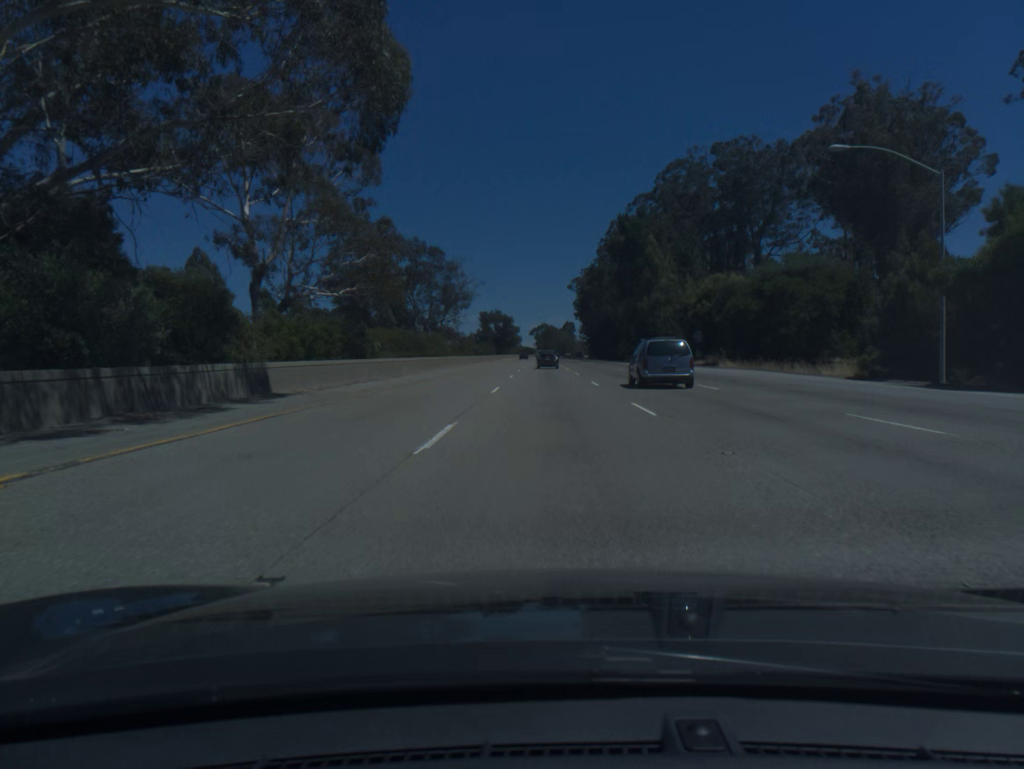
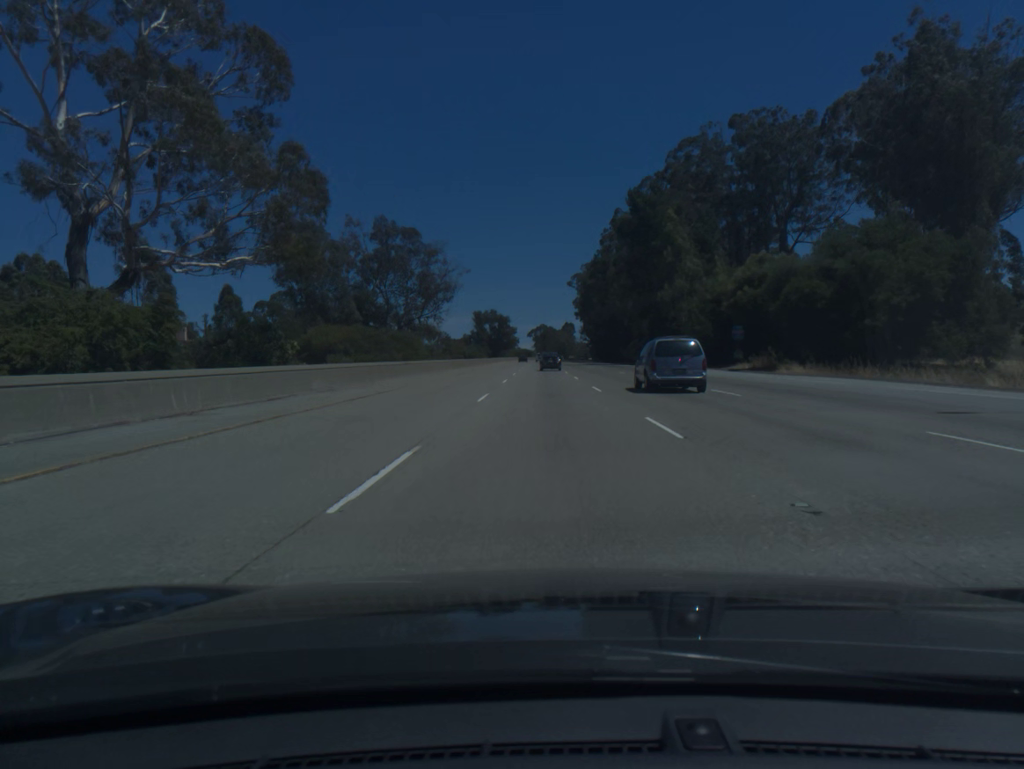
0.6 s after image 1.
(0.0, +18.1) m; 0°
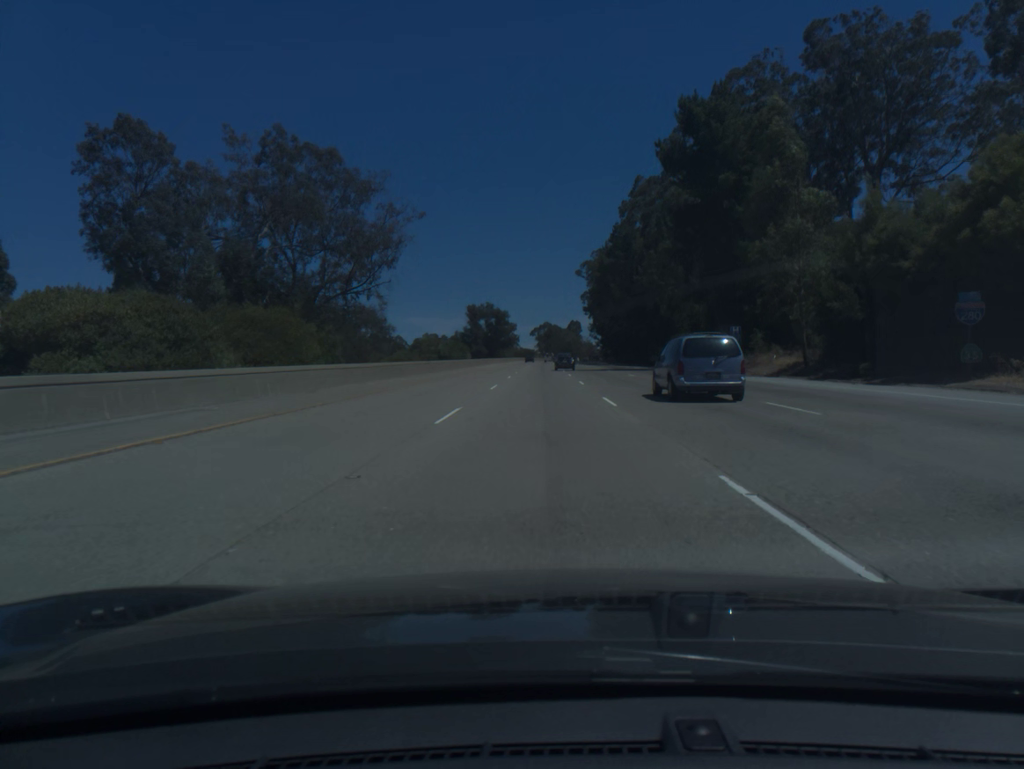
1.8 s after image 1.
(-0.1, +36.5) m; 0°
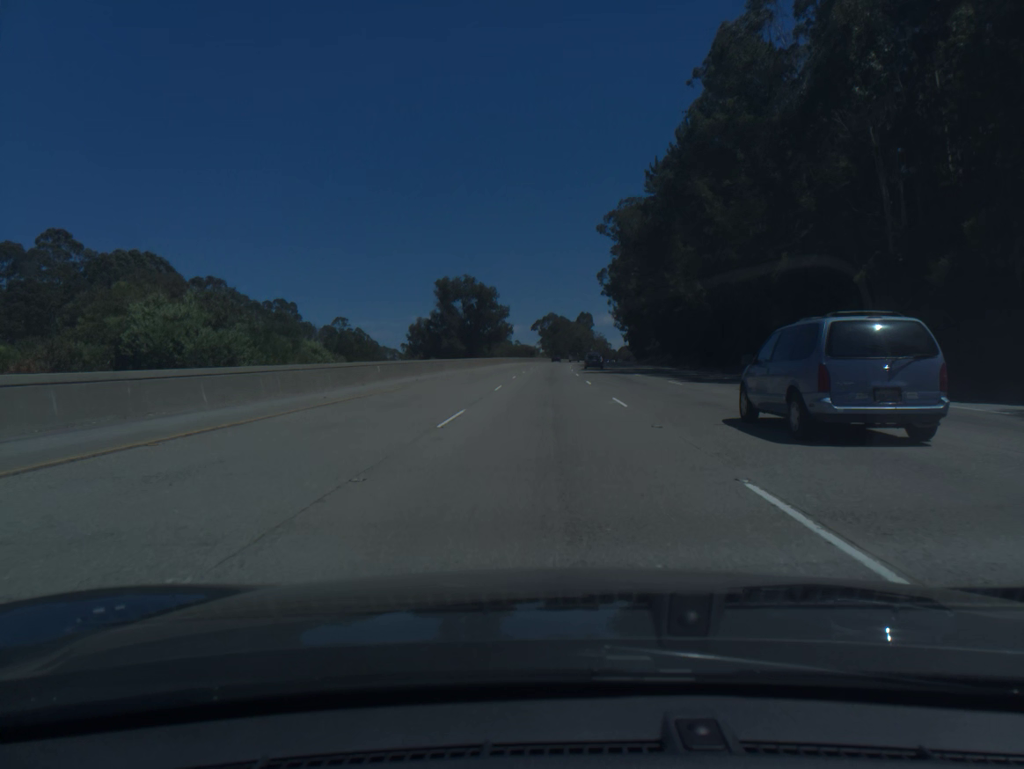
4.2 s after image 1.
(-0.5, +73.3) m; 0°
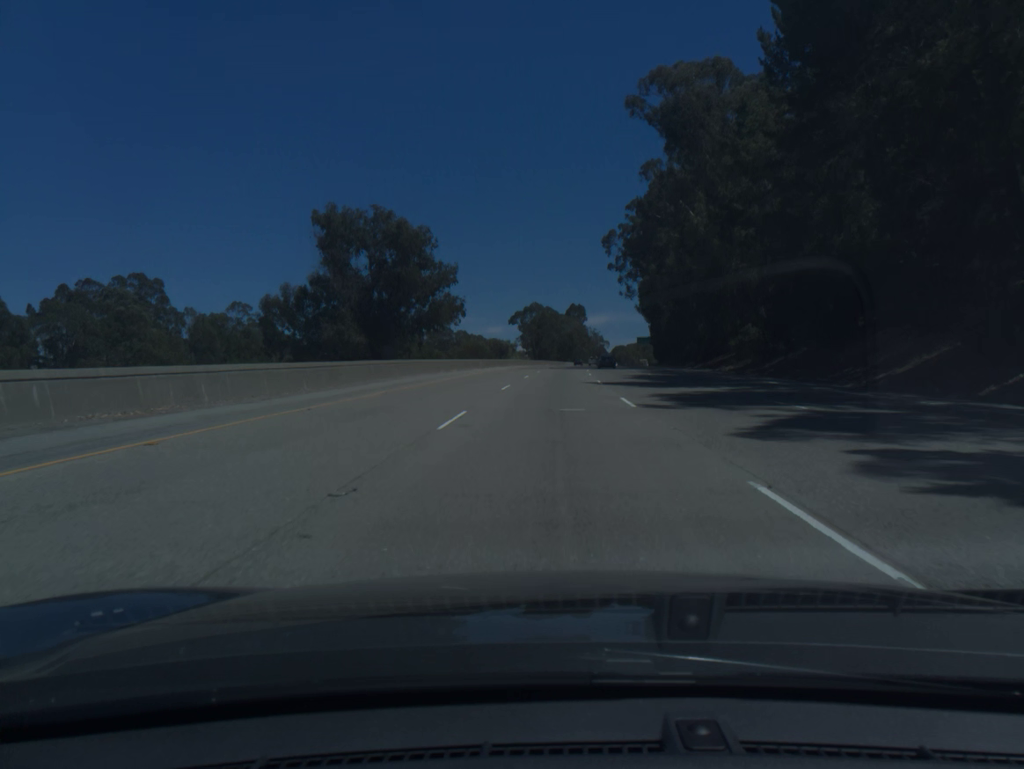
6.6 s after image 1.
(+0.5, +73.2) m; +1°
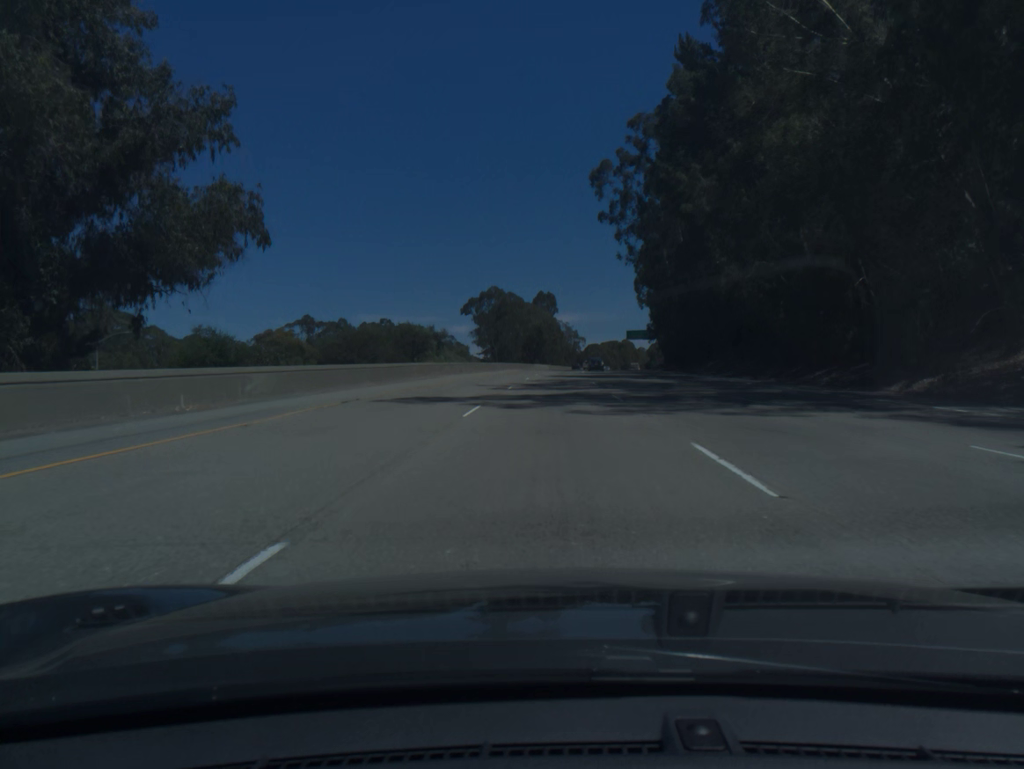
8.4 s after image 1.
(+1.1, +55.0) m; +2°
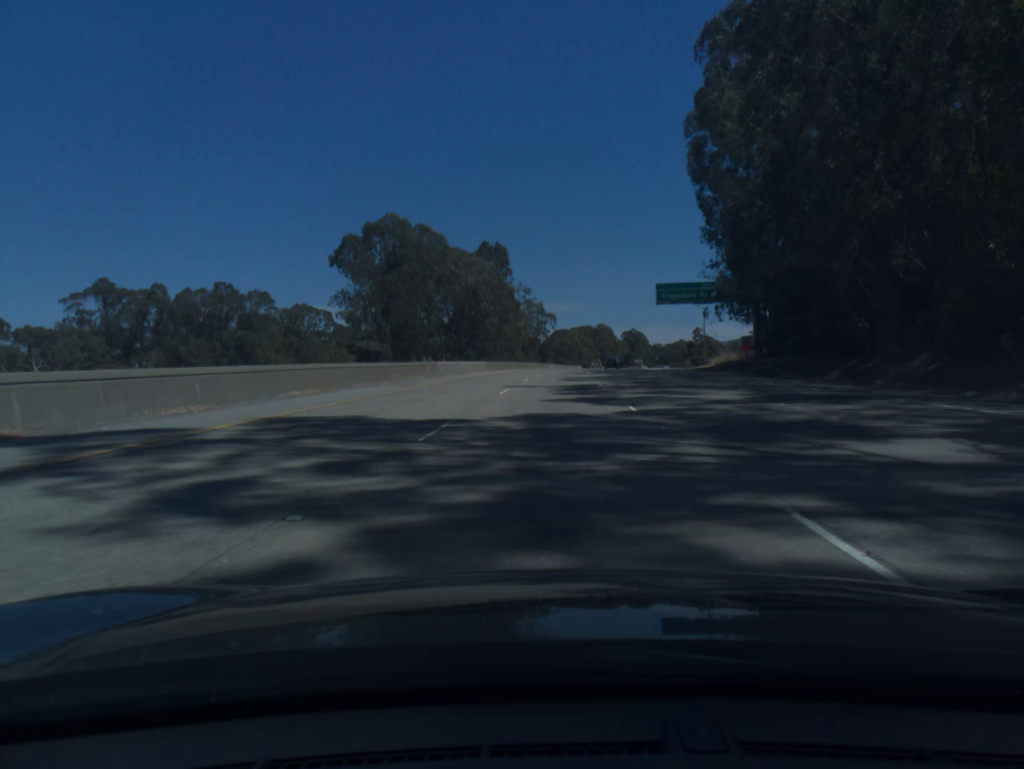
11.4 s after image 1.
(+2.7, +91.8) m; +3°
